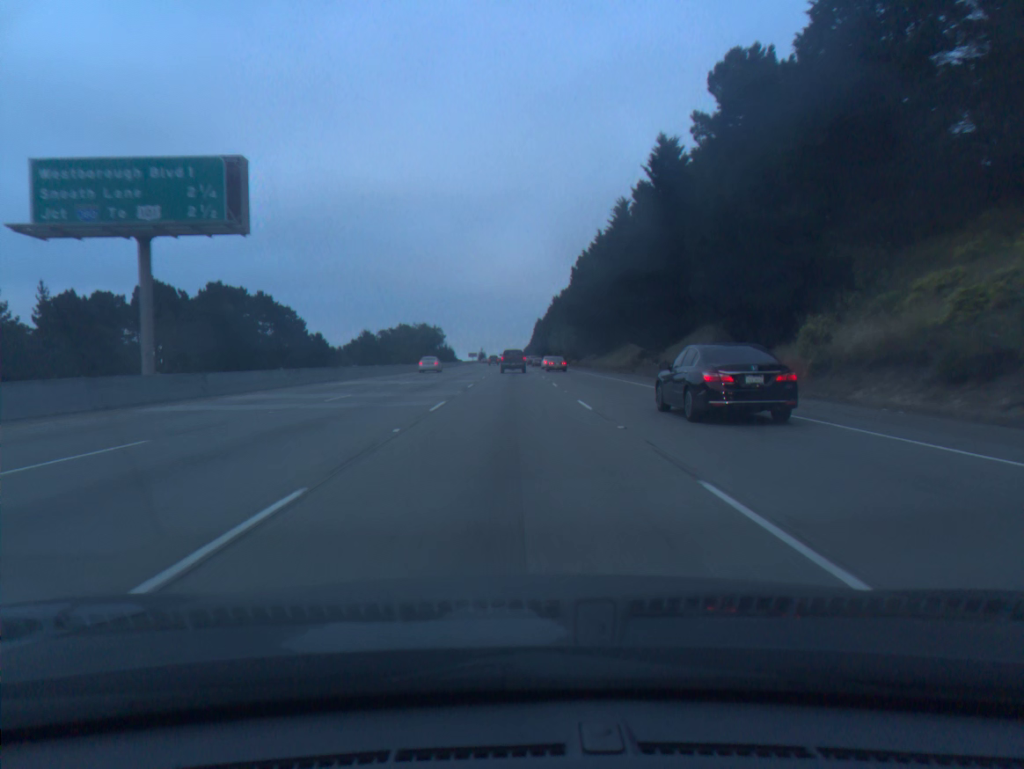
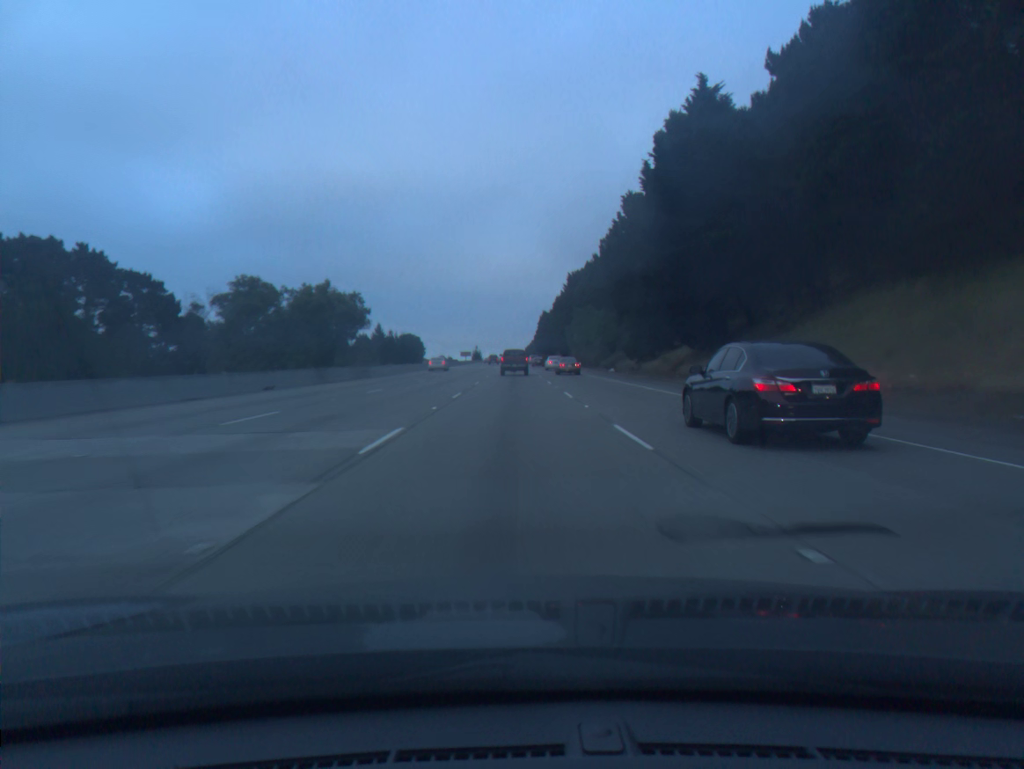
(-0.4, +66.5) m; 0°
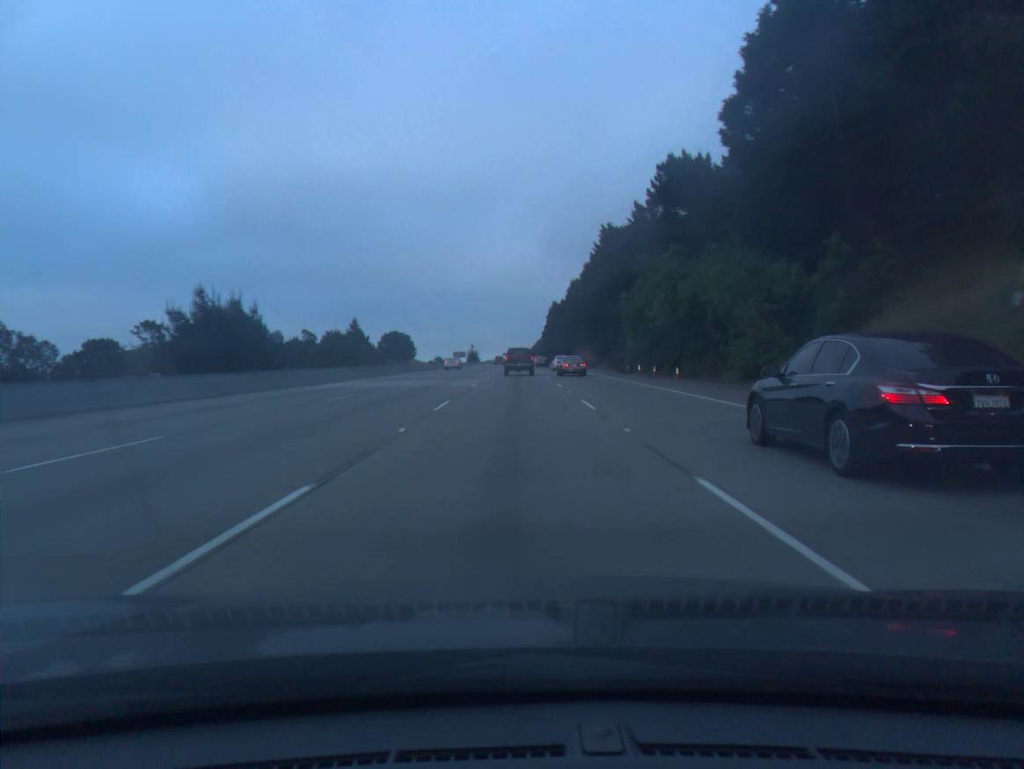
(-0.2, +64.9) m; 0°
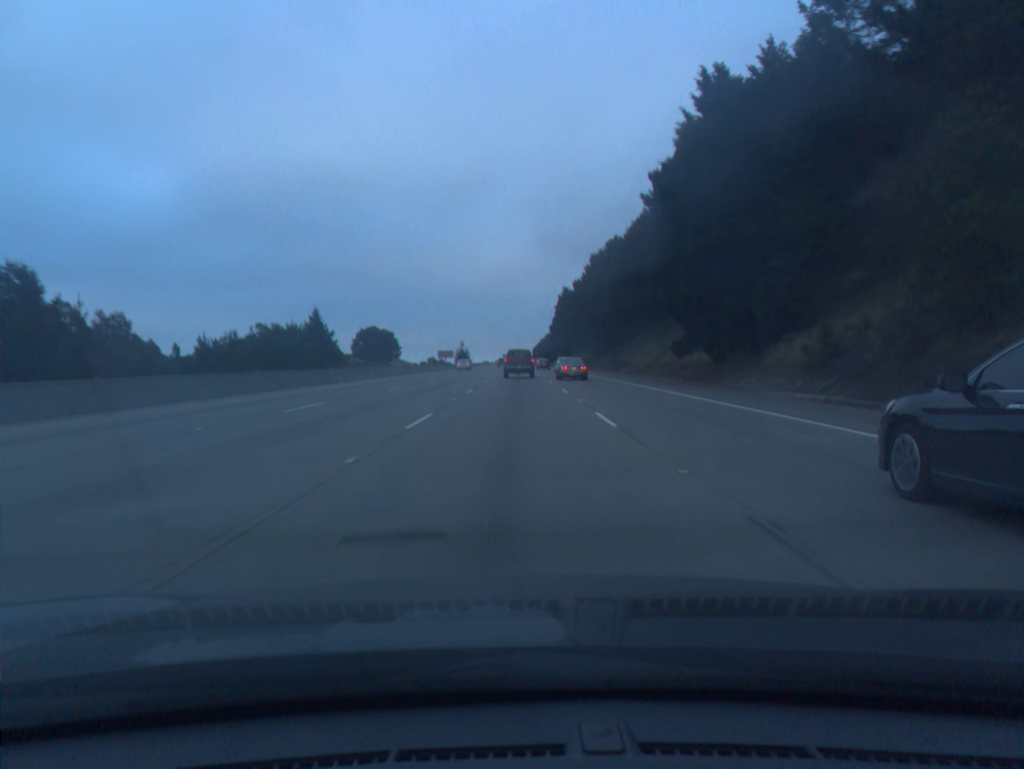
(+0.1, +63.0) m; 0°
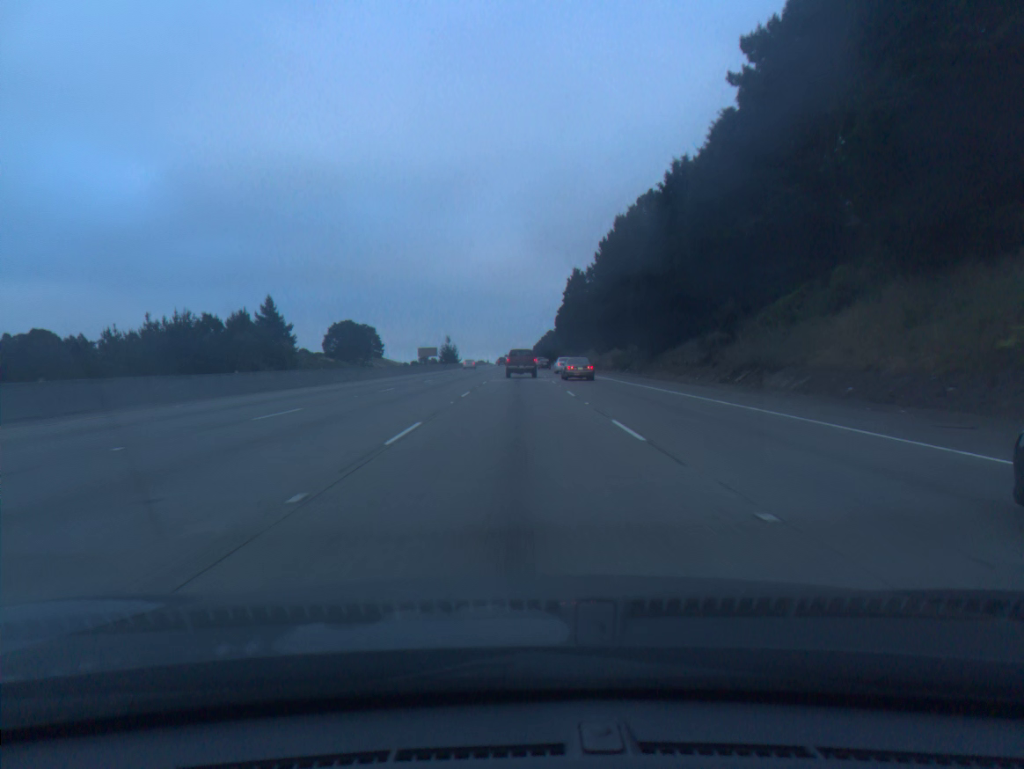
(0.0, +46.5) m; 0°
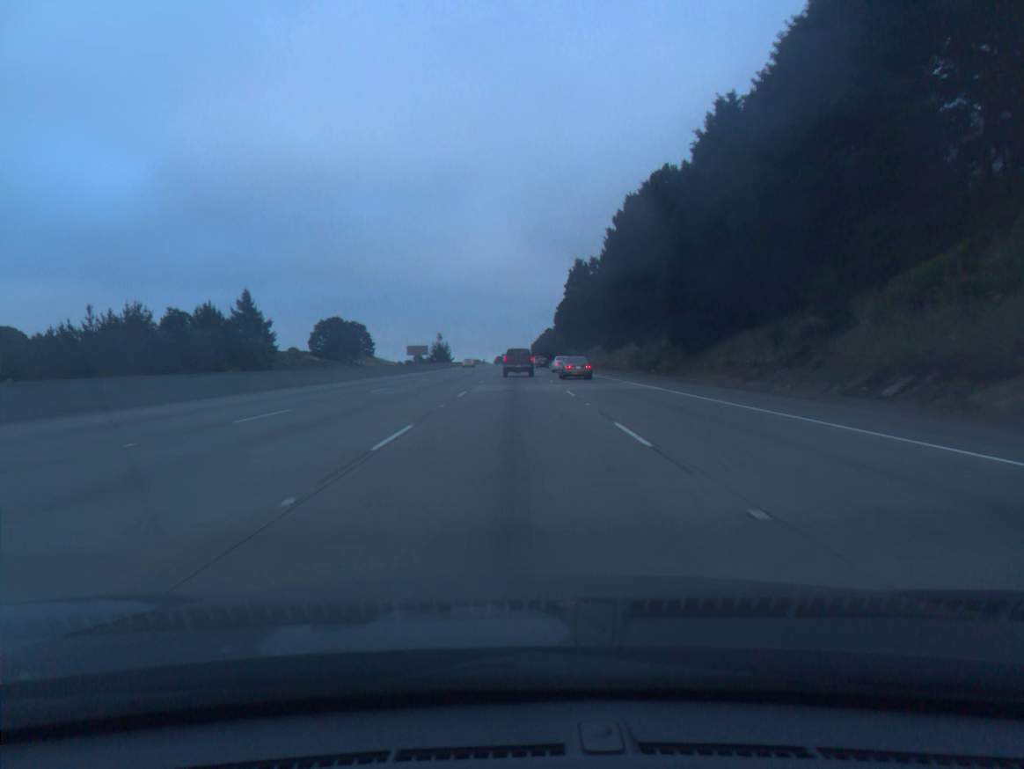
(0.0, +15.4) m; 0°
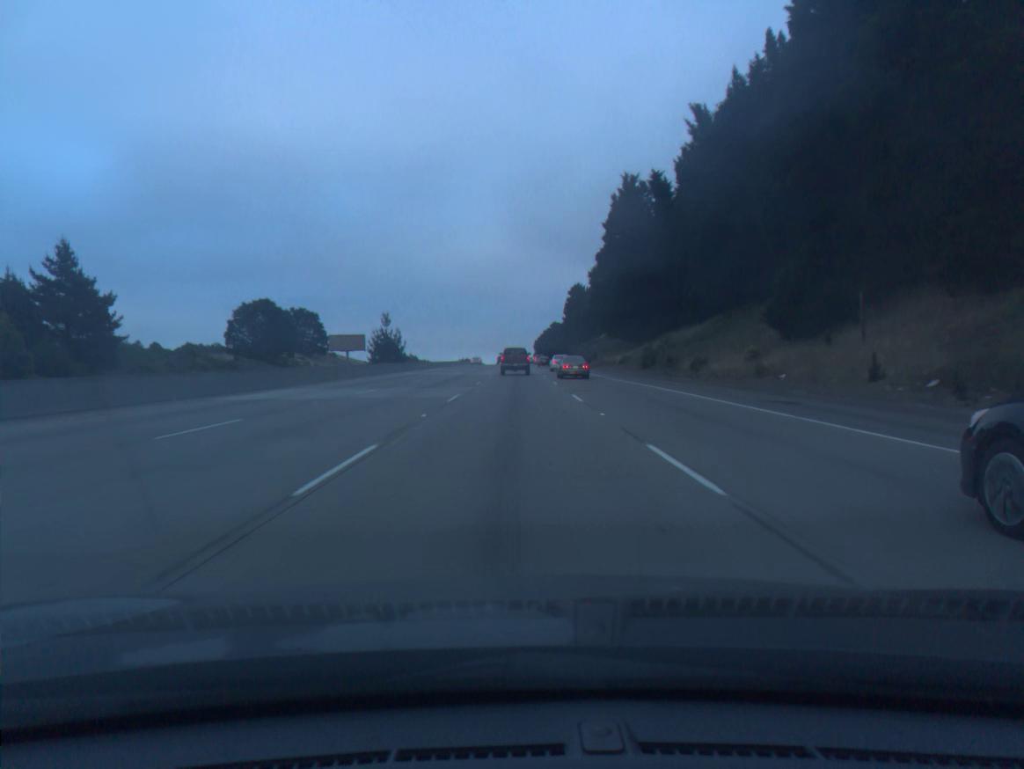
(-0.1, +76.6) m; 0°
